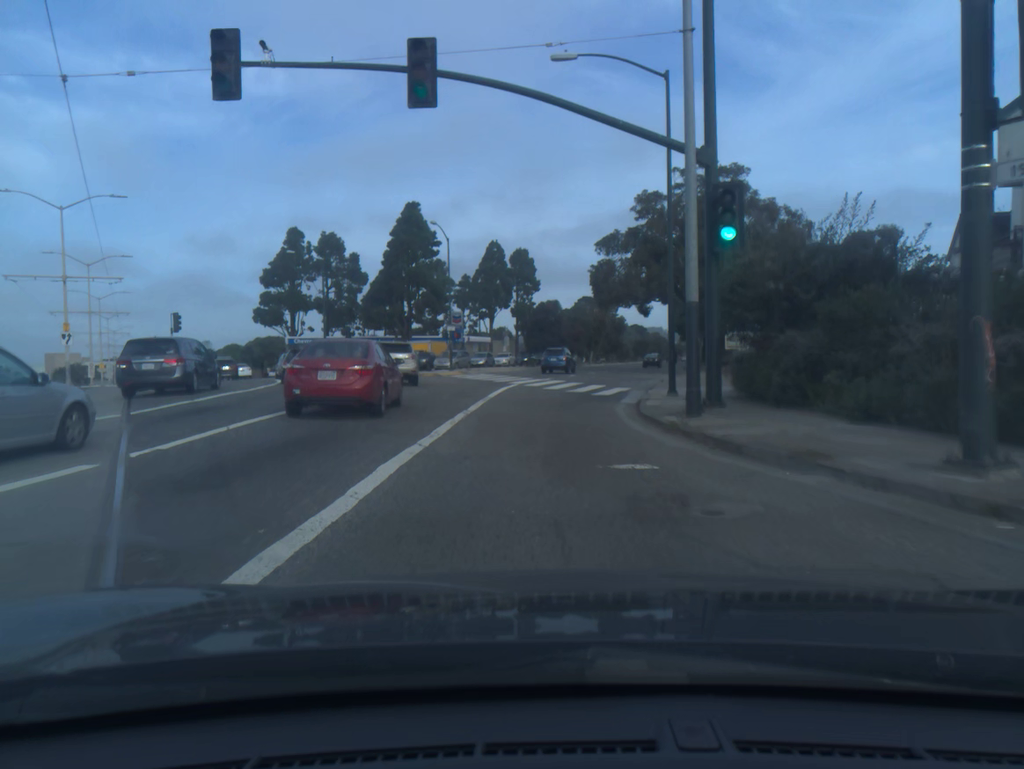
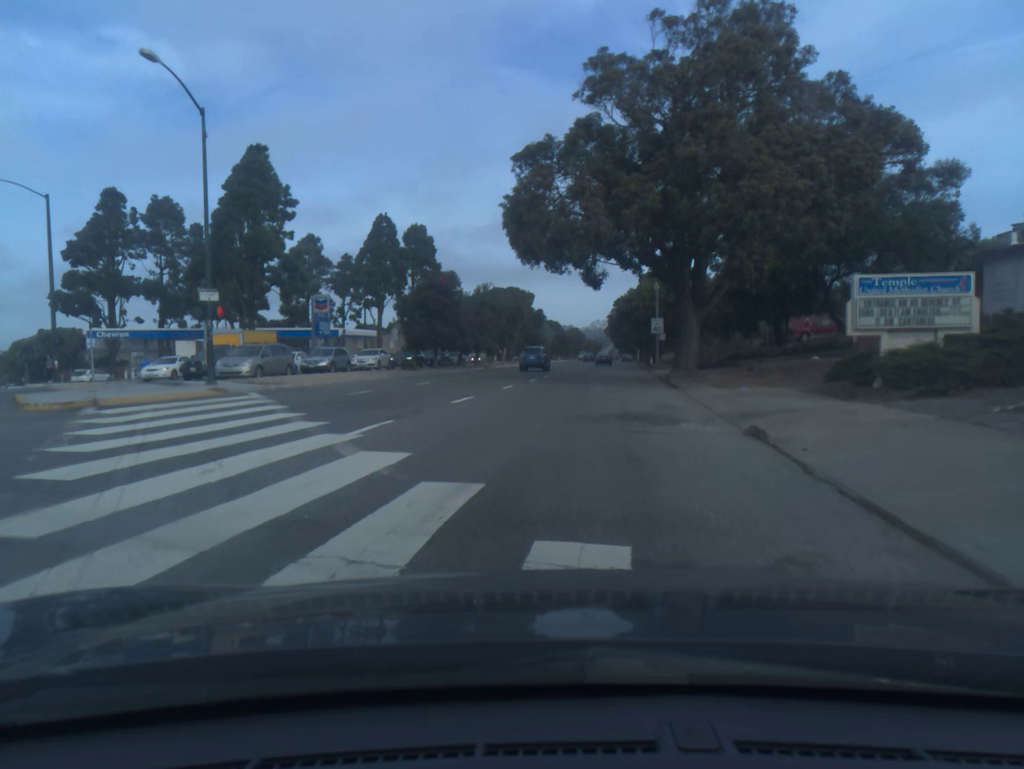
(+1.6, +28.3) m; +7°
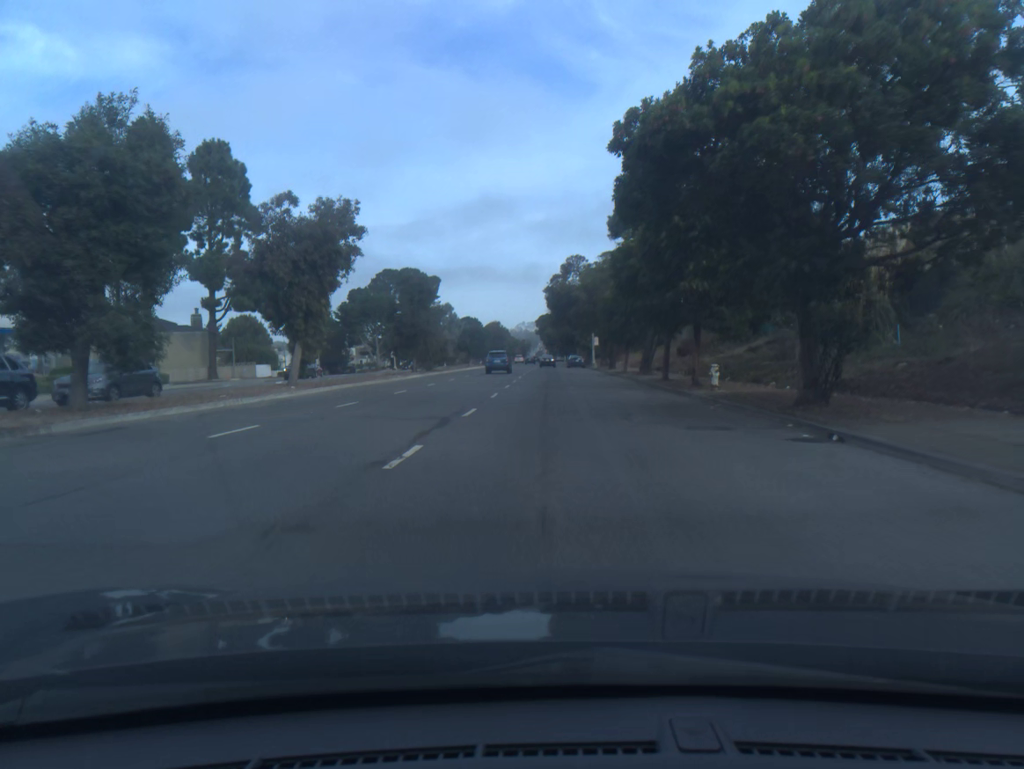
(+3.1, +52.9) m; +5°
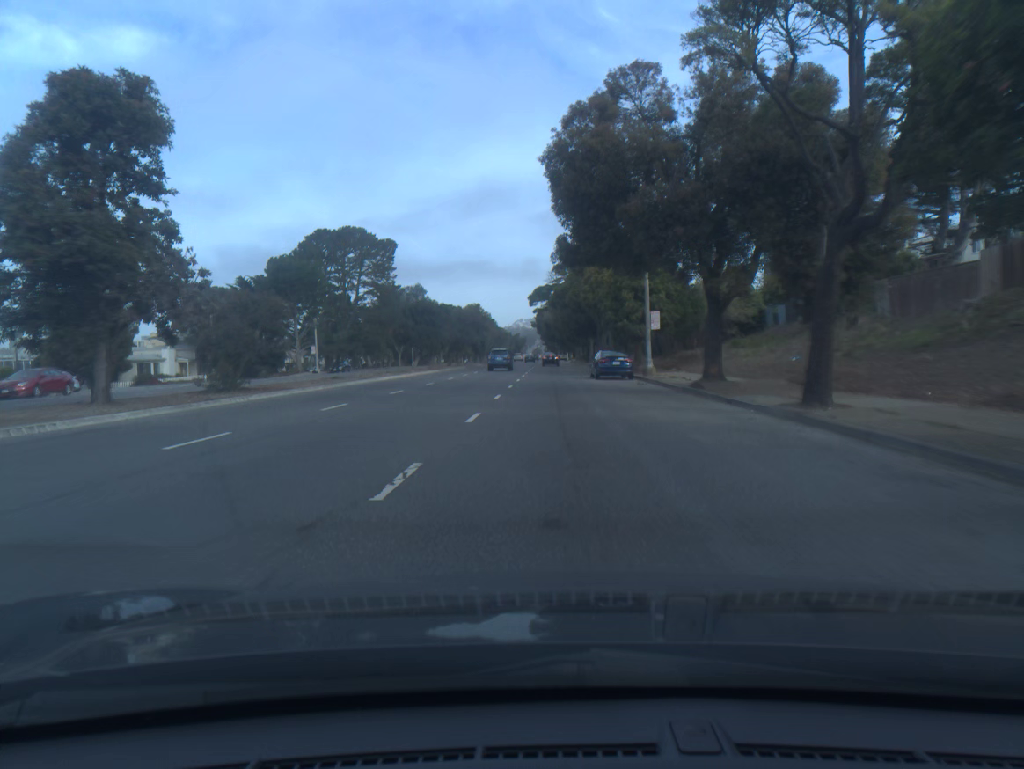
(+0.1, +45.7) m; 0°
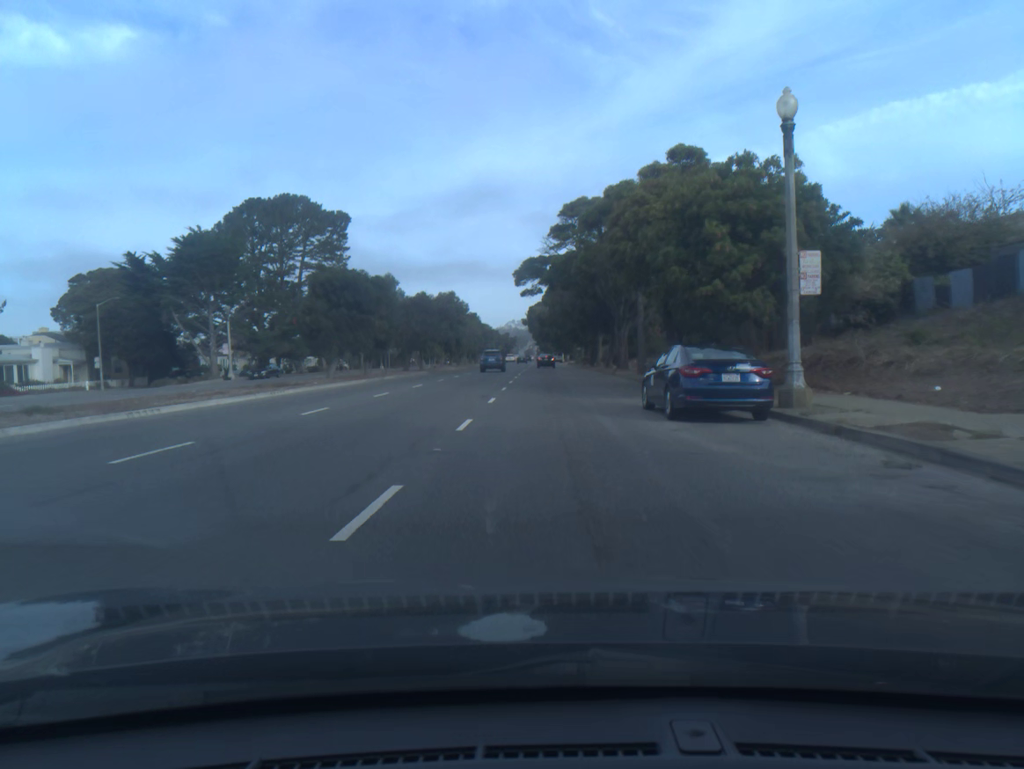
(0.0, +23.6) m; 0°
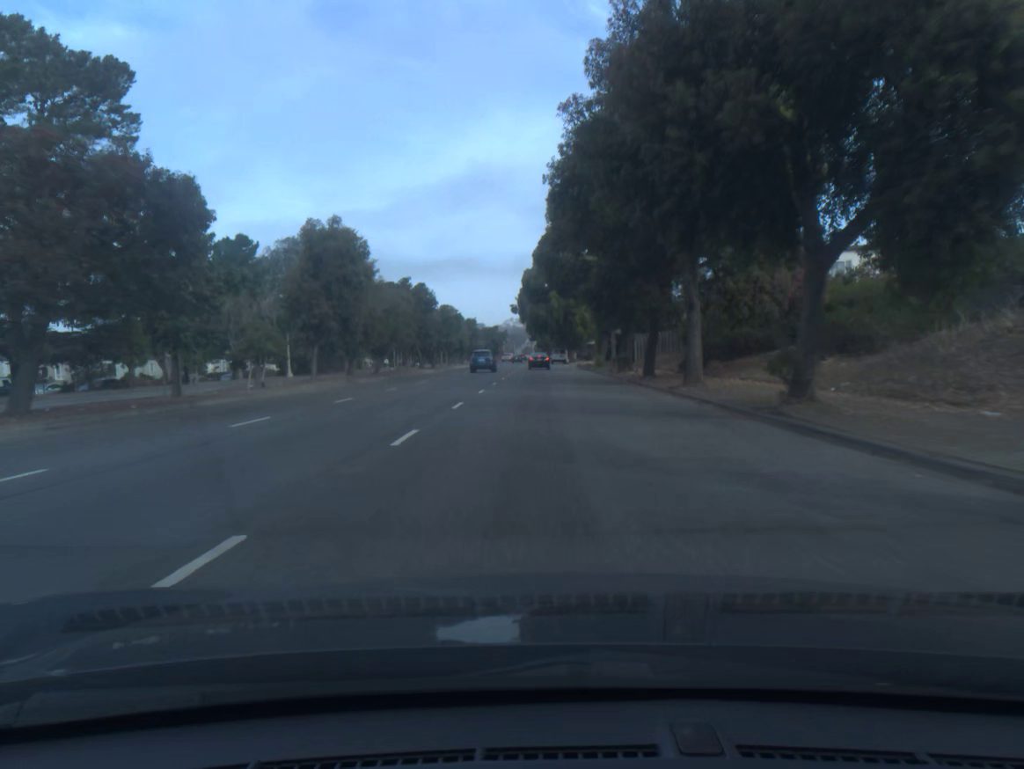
(+0.5, +46.6) m; 0°
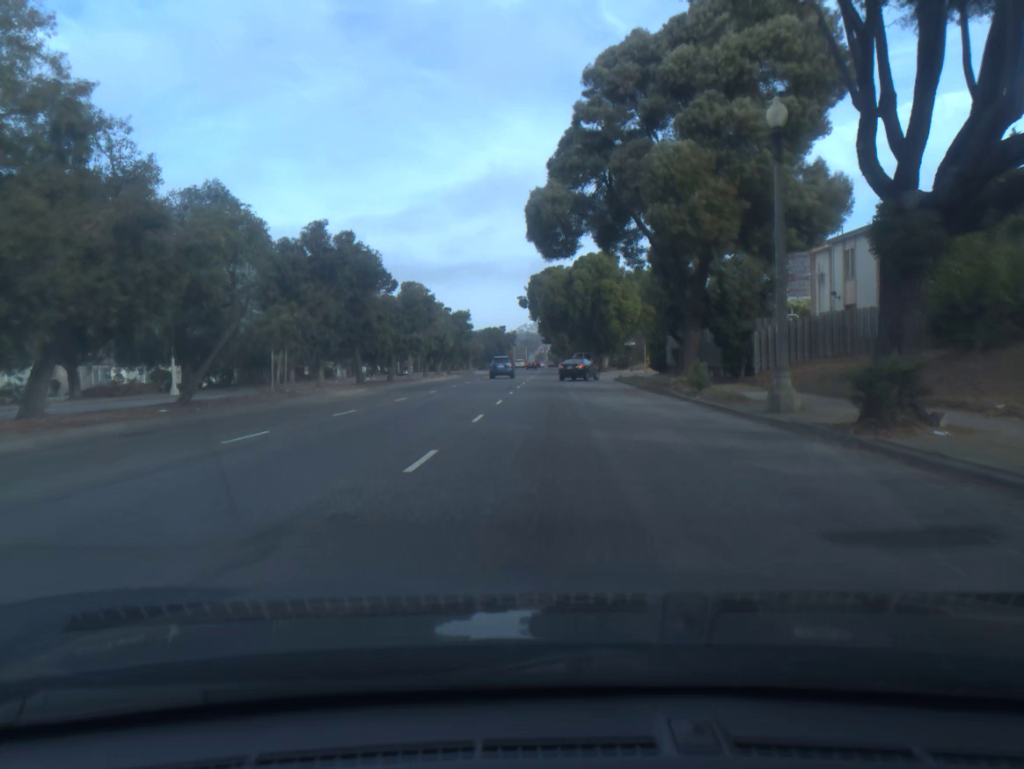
(-0.3, +31.3) m; -1°
